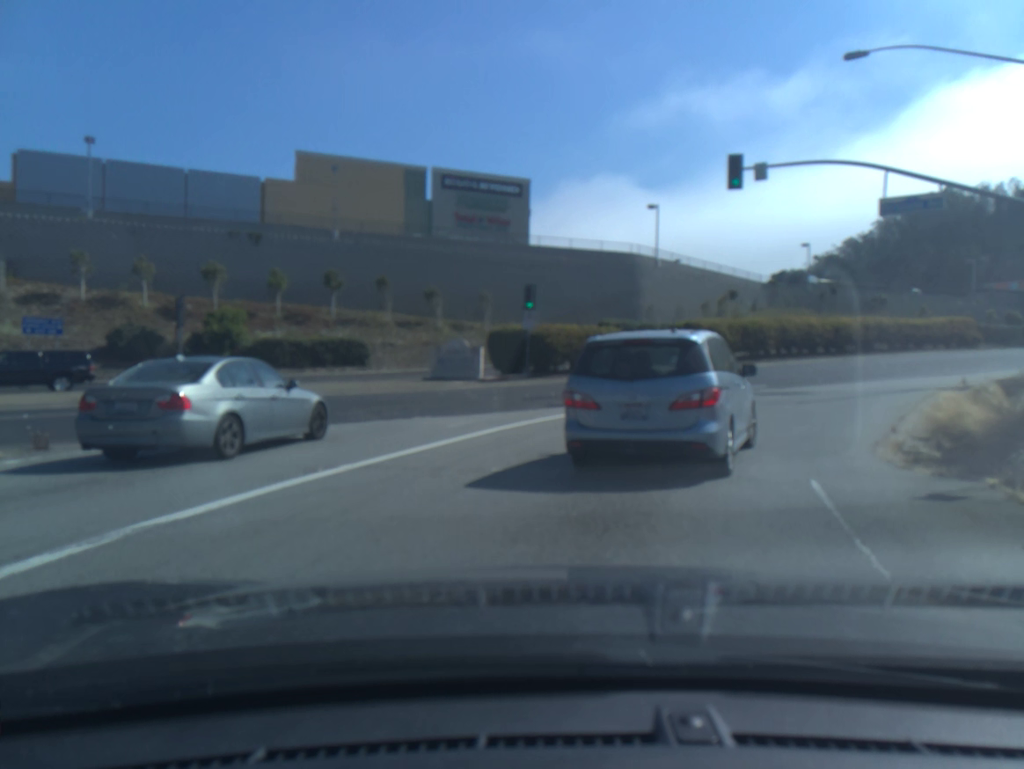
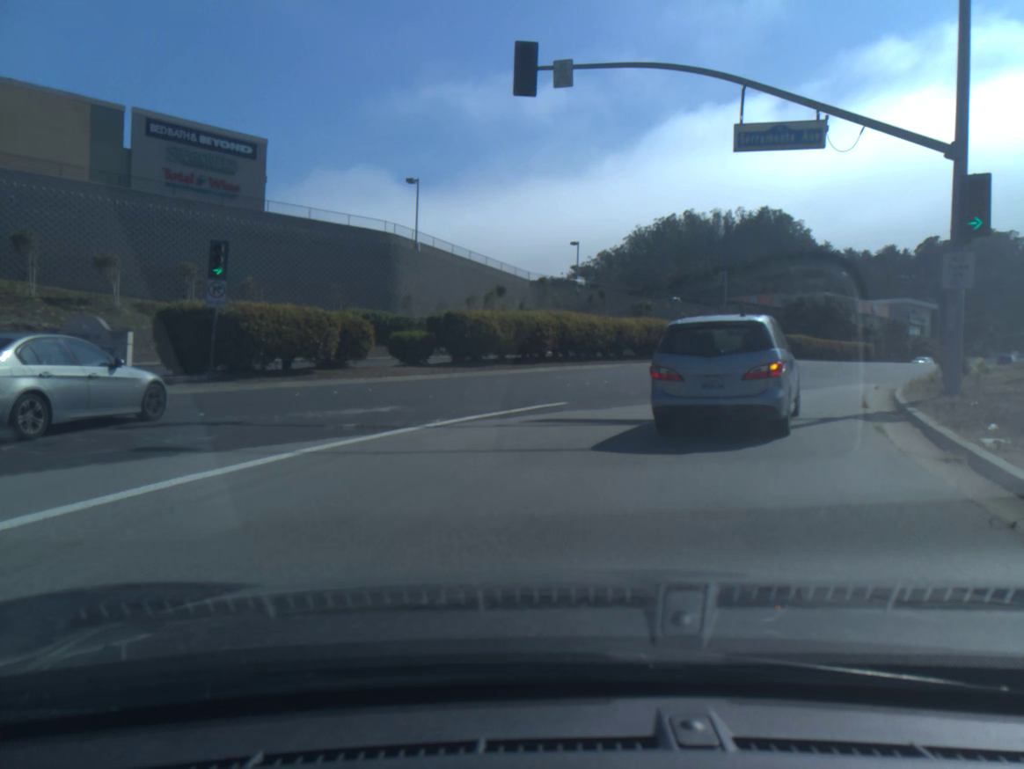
(+1.4, +10.2) m; +17°
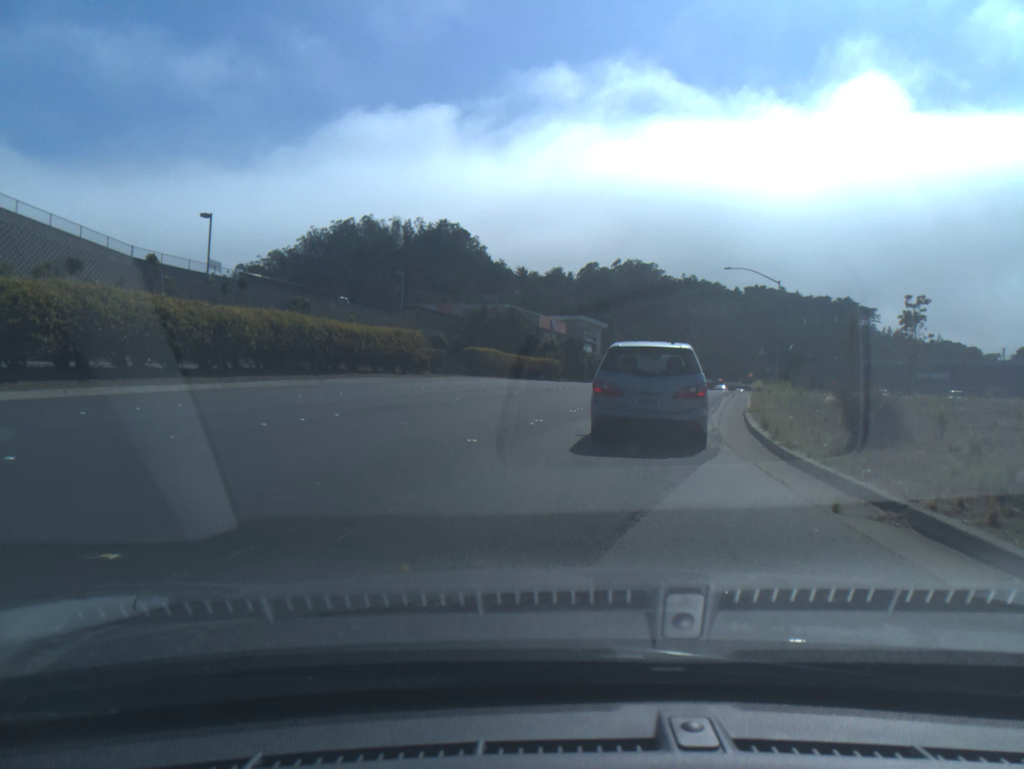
(+3.2, +16.1) m; +21°
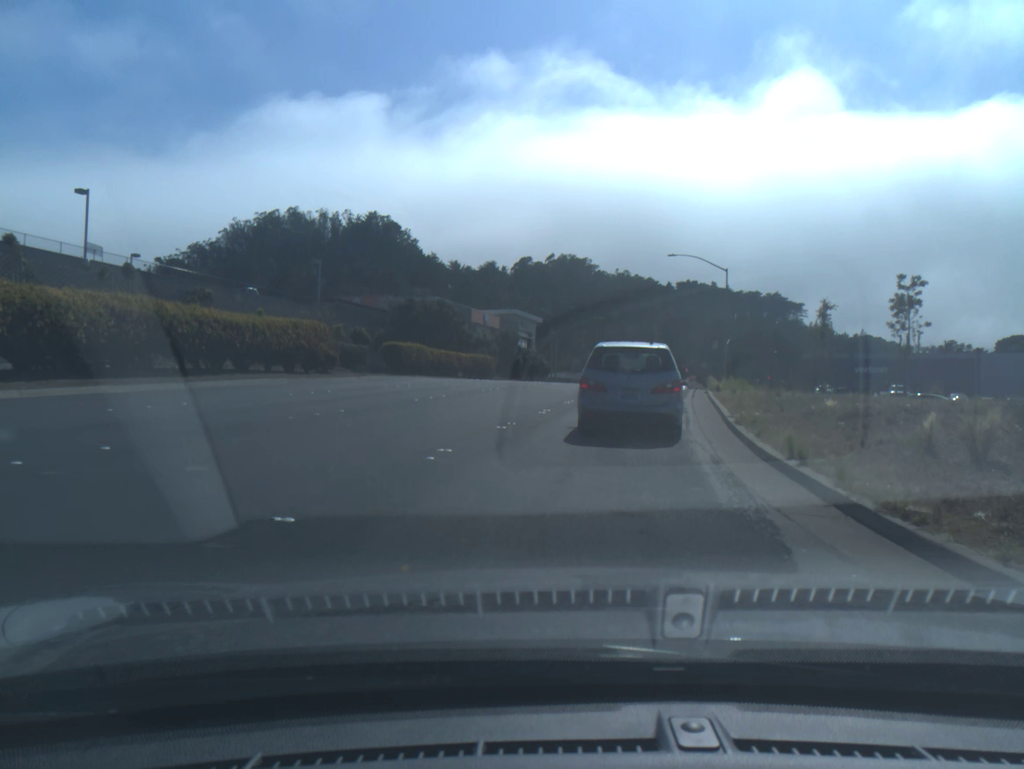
(+0.2, +5.8) m; +5°
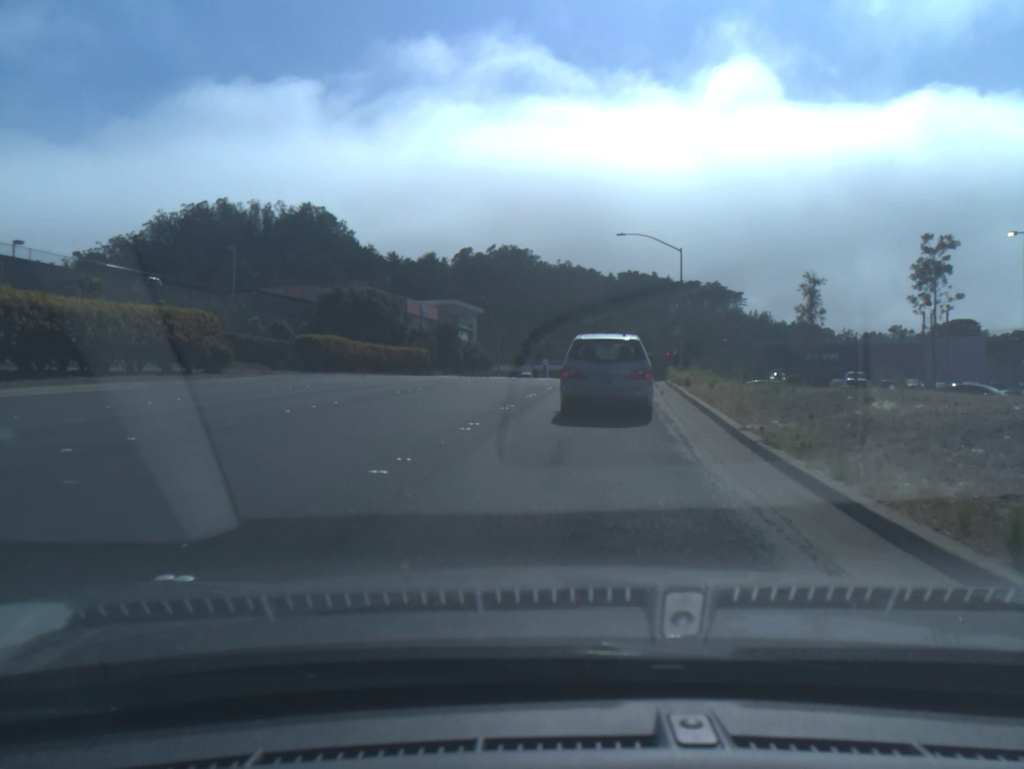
(+0.2, +6.0) m; +4°
